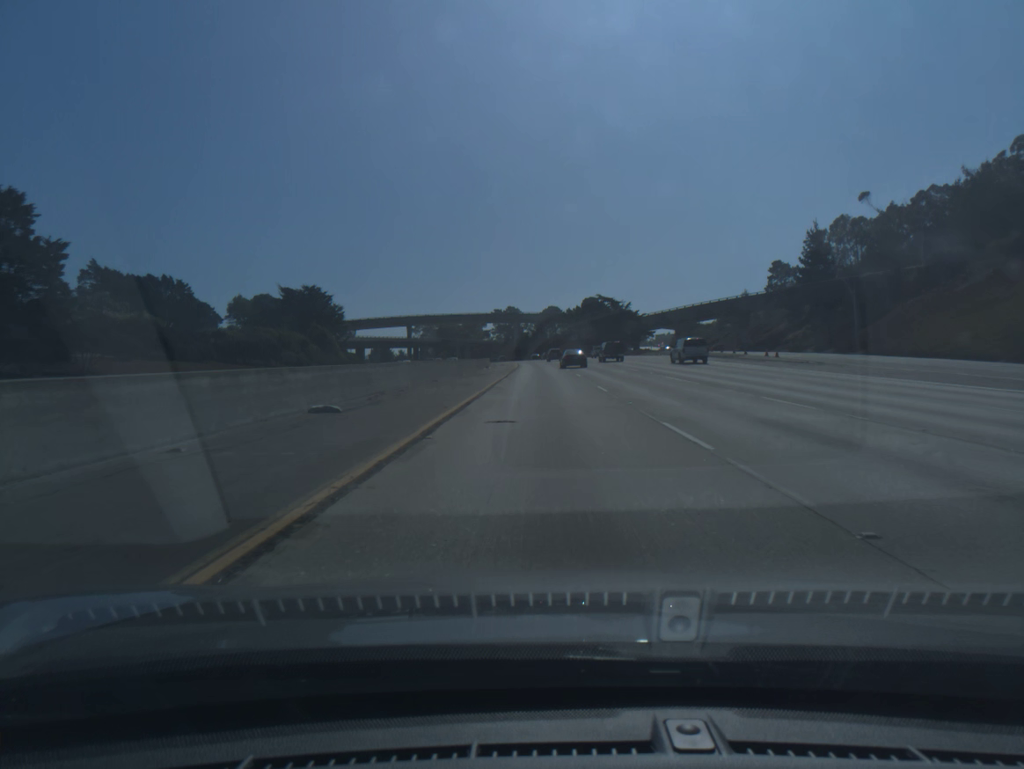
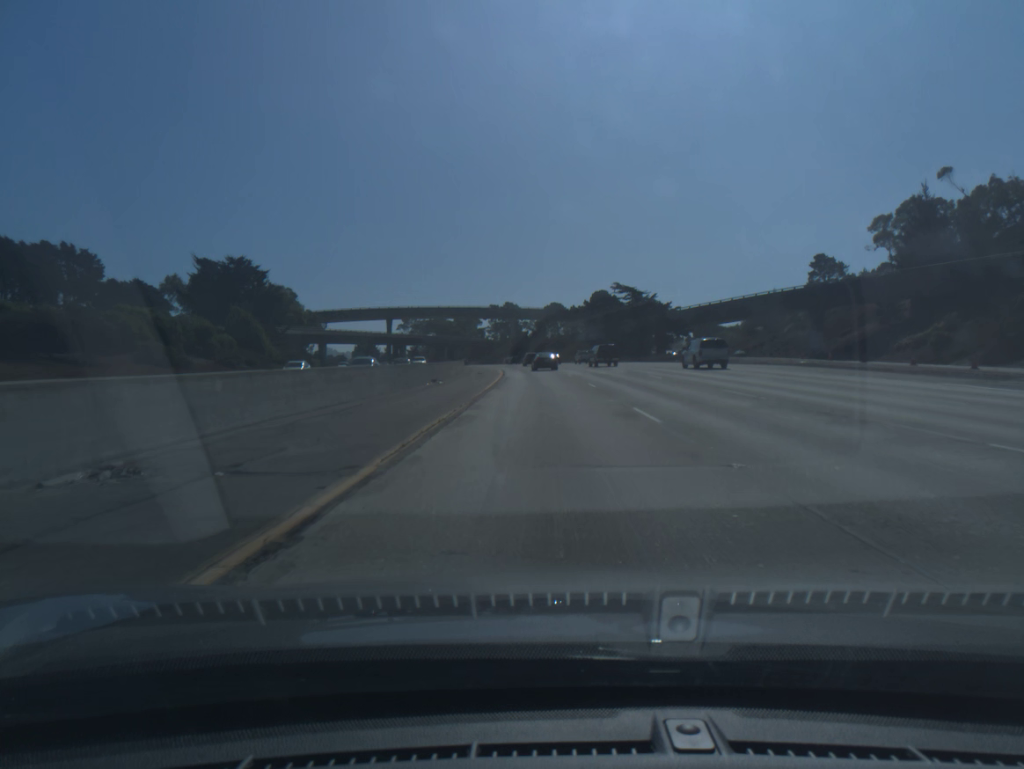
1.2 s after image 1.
(0.0, +39.7) m; 0°
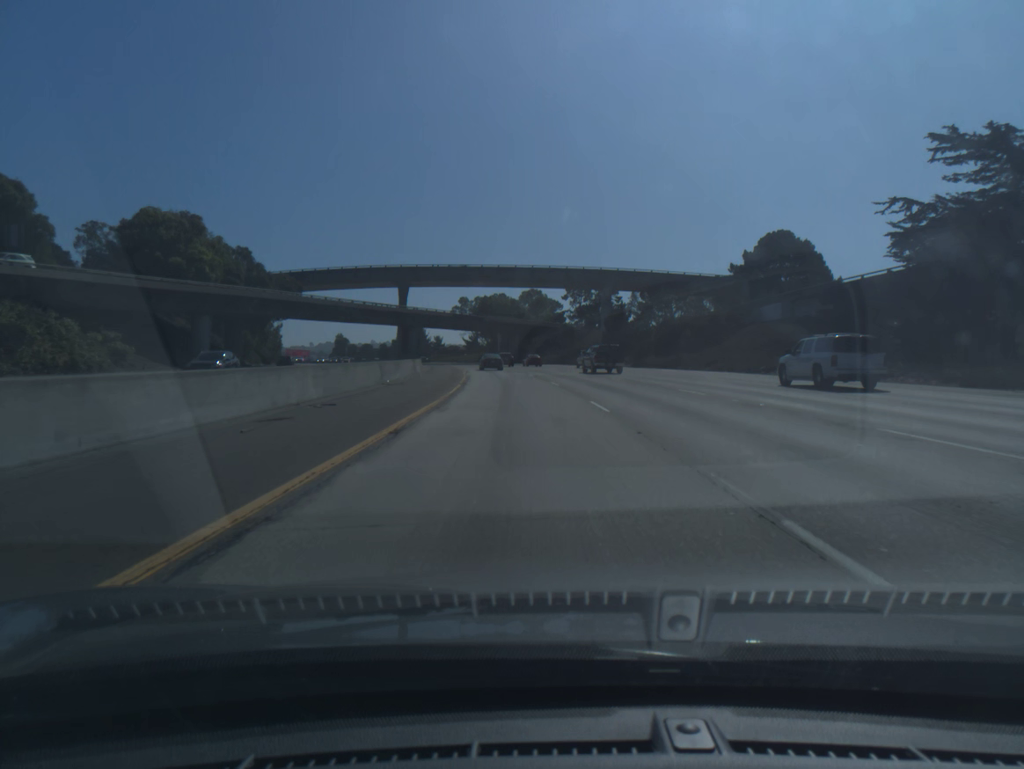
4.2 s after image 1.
(-3.3, +99.4) m; -6°
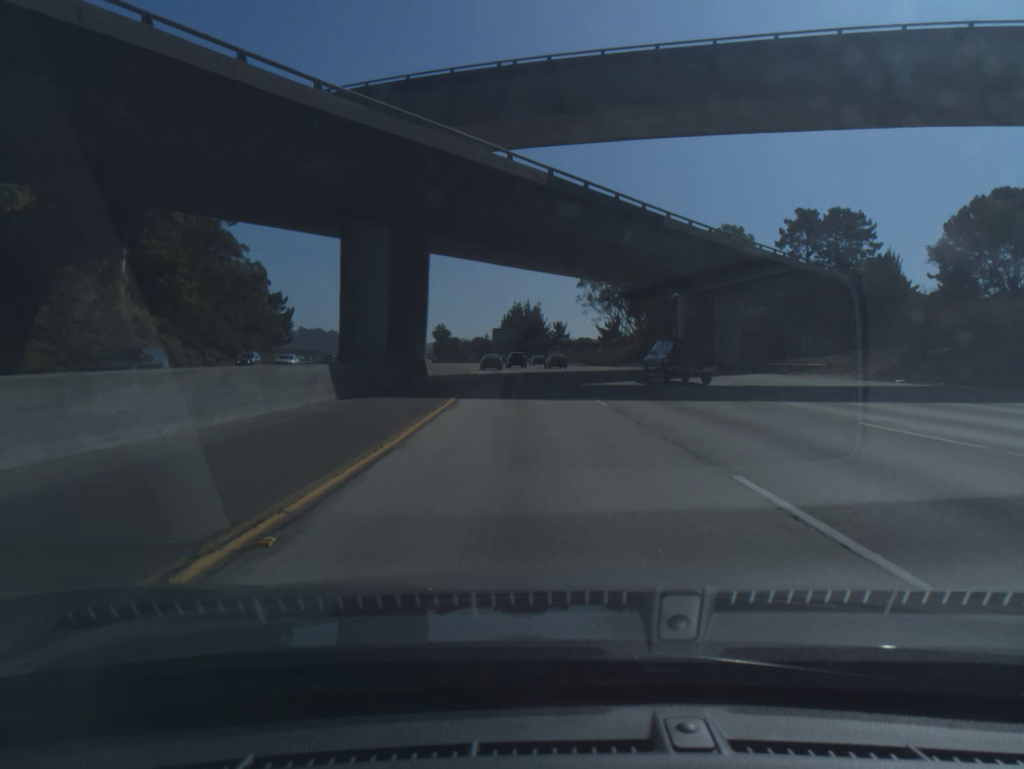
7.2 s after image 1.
(-8.8, +99.6) m; -10°
